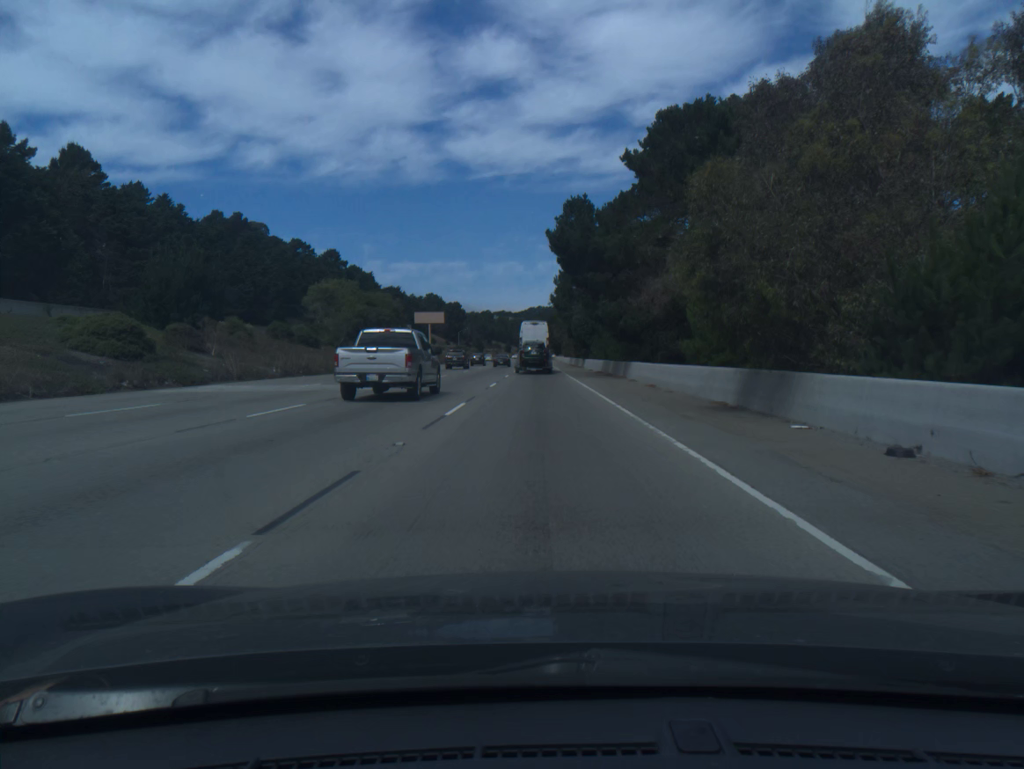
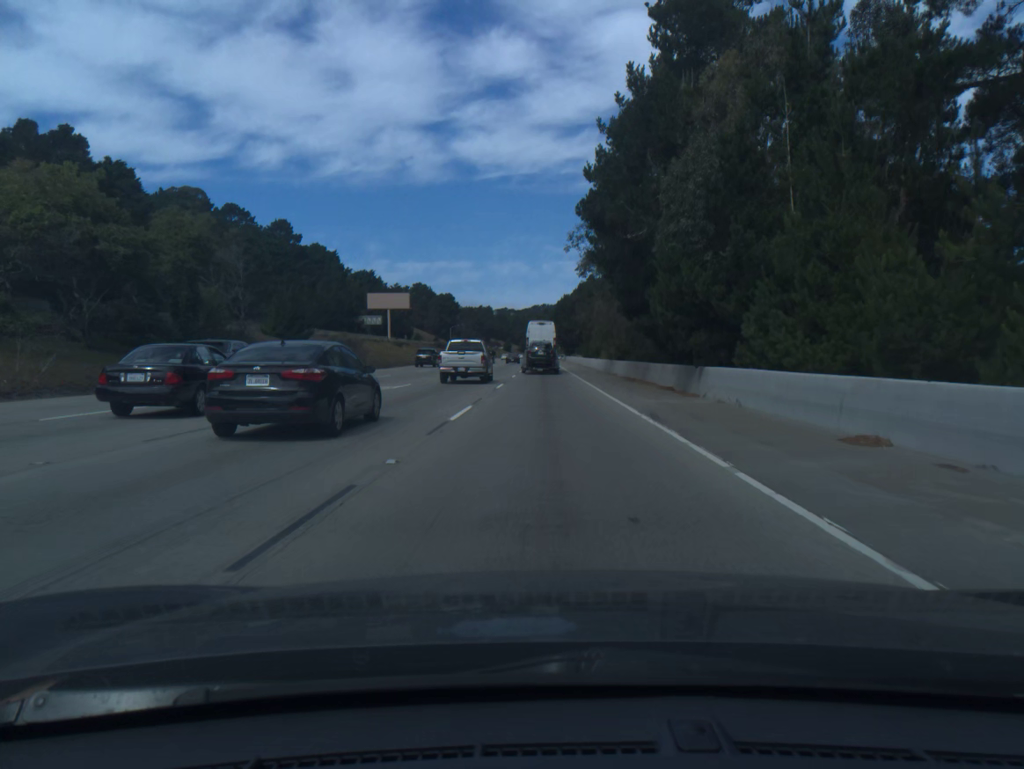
(-0.4, +59.6) m; 0°
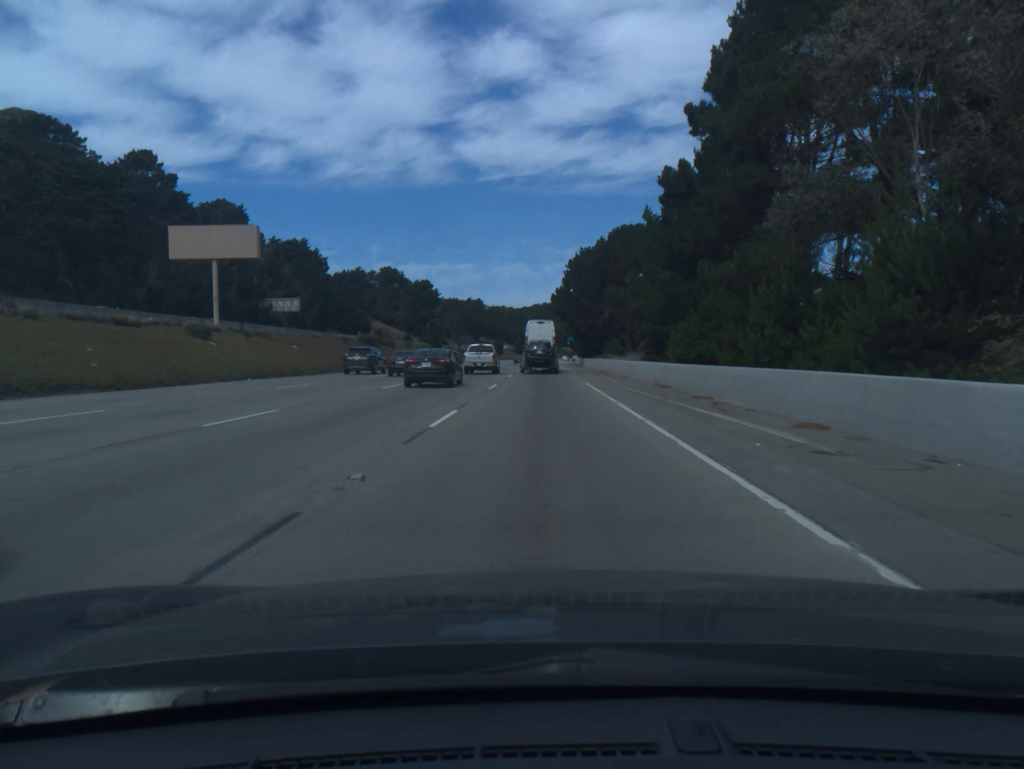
(+0.3, +74.4) m; 0°
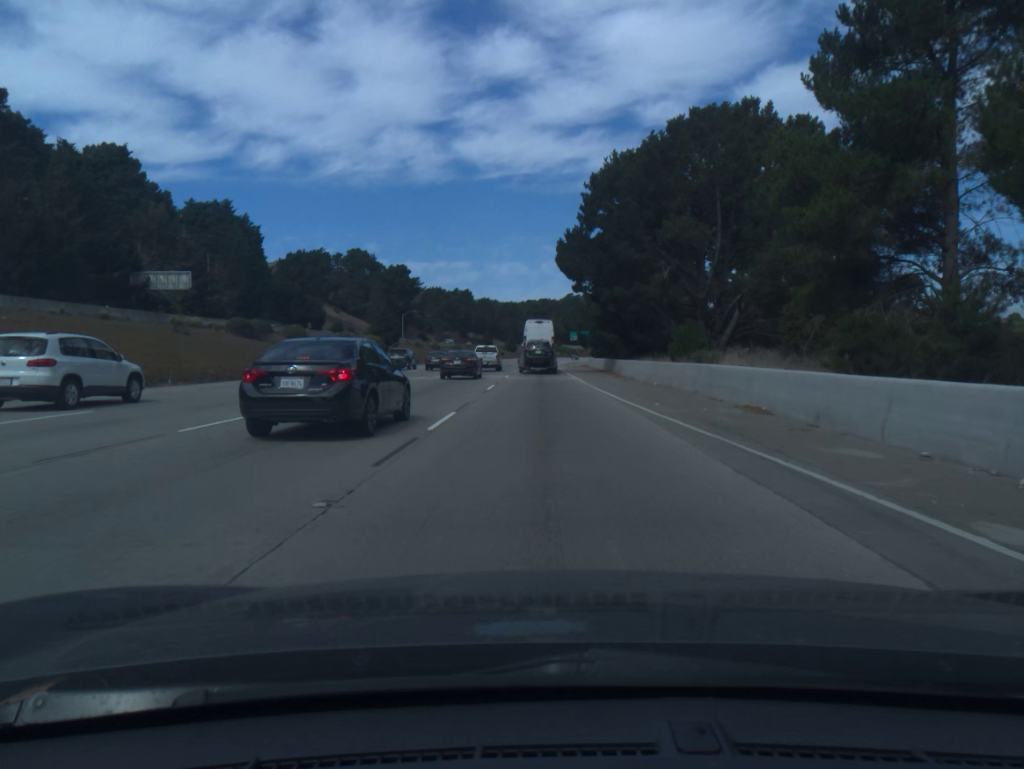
(0.0, +44.4) m; 0°
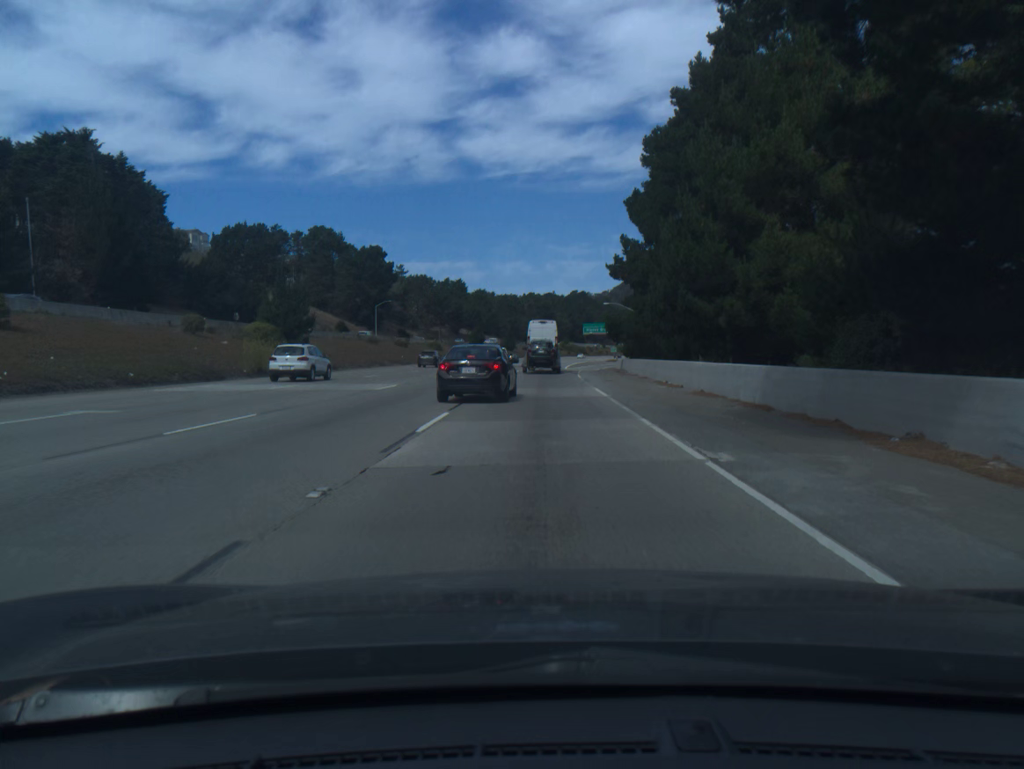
(+0.1, +44.3) m; 0°
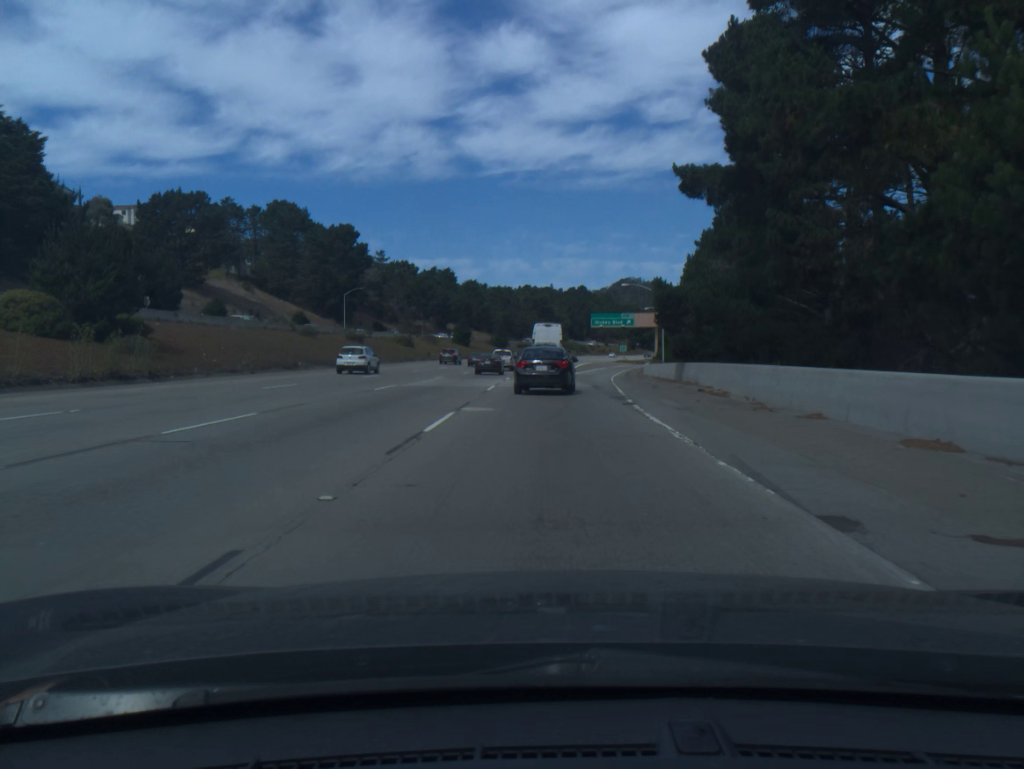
(0.0, +29.4) m; 0°
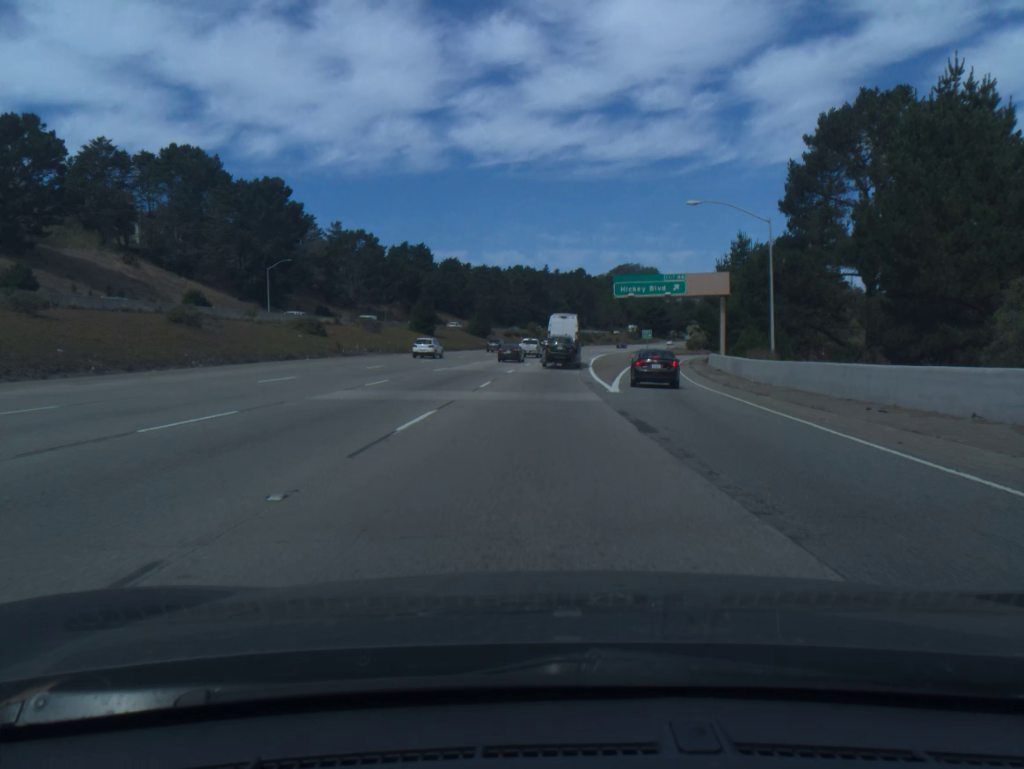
(+0.4, +43.8) m; 0°
